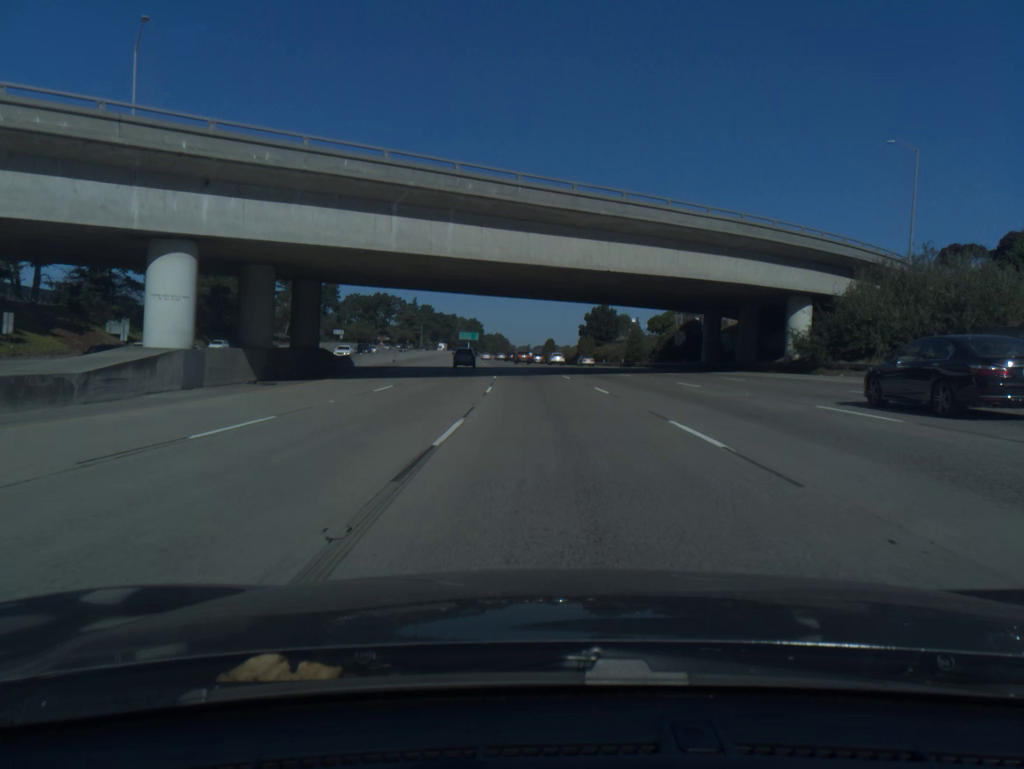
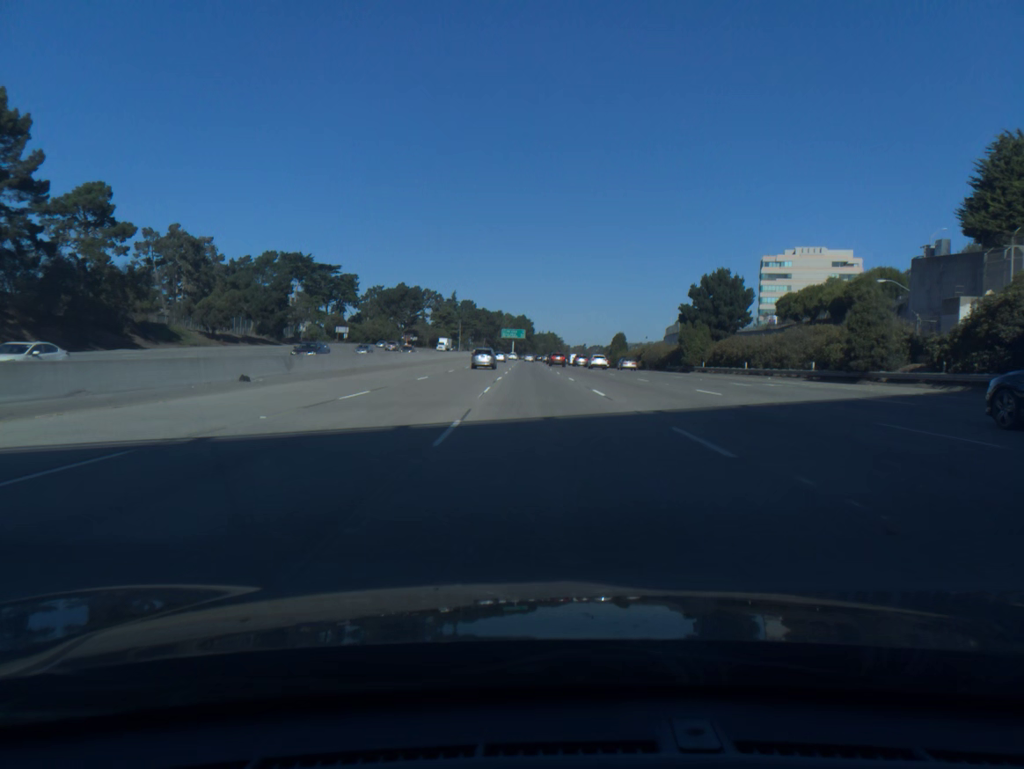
(-2.4, +57.5) m; -4°
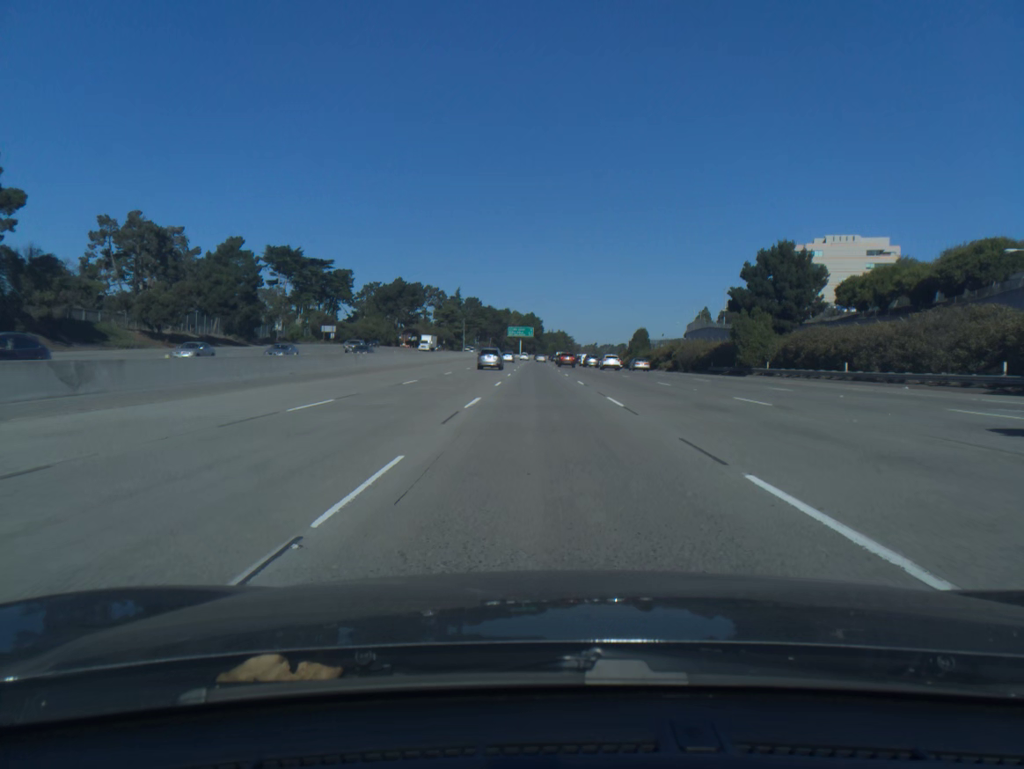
(-0.1, +19.2) m; -1°
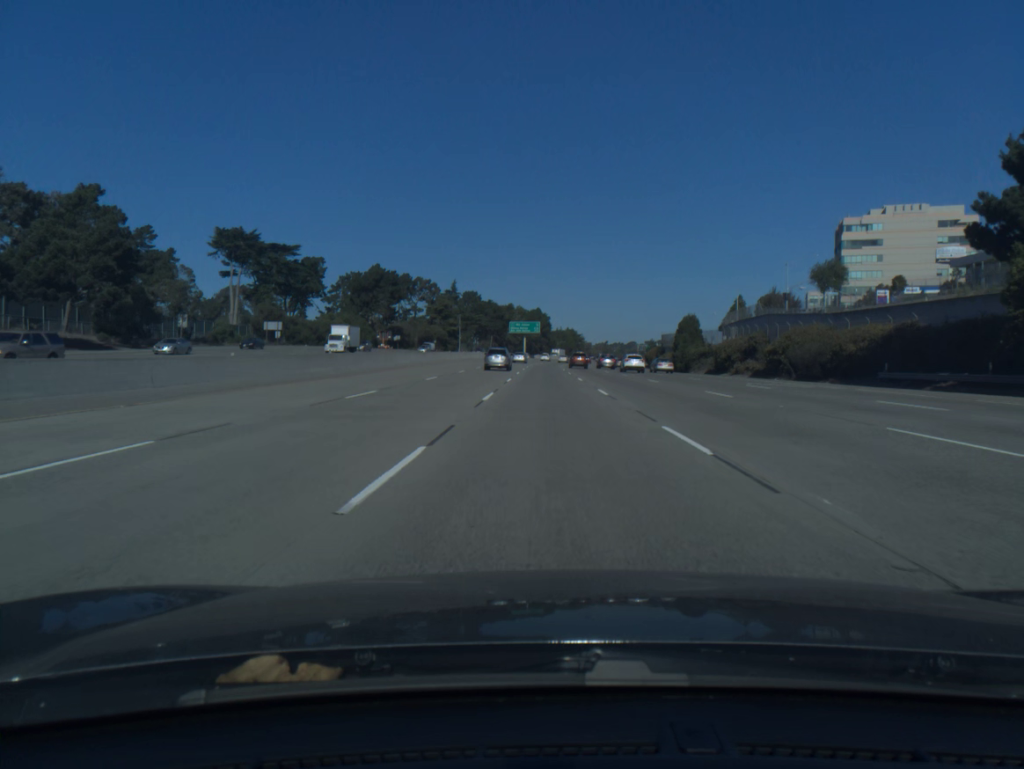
(-0.3, +38.4) m; -1°
